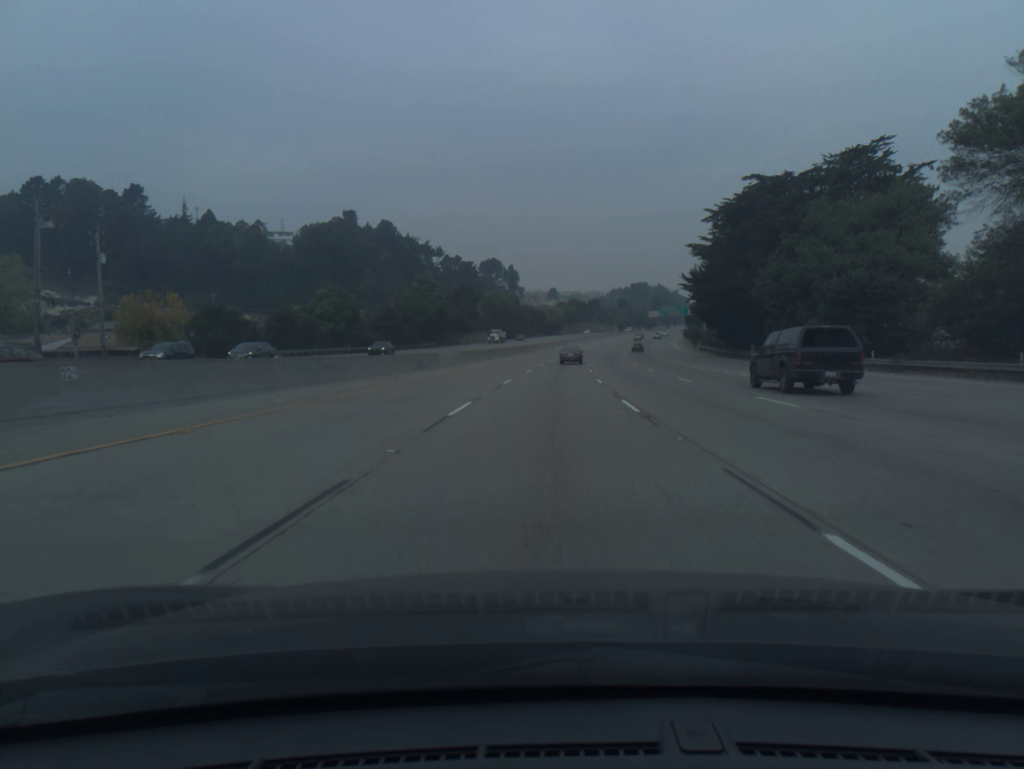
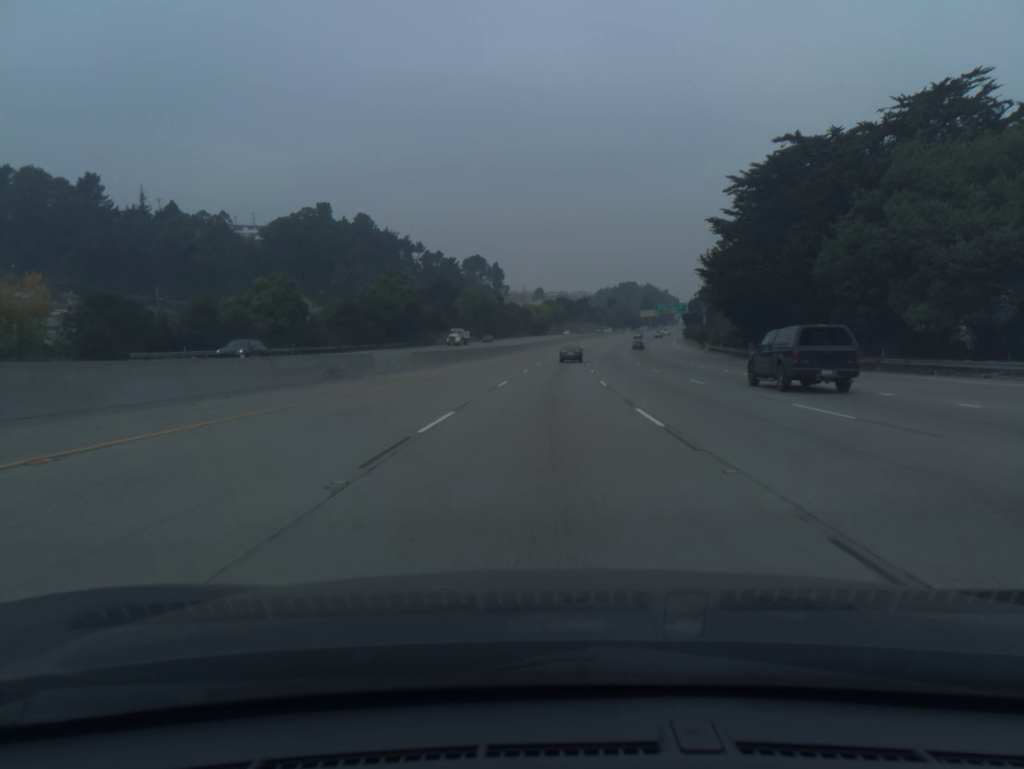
(+0.2, +17.9) m; +1°
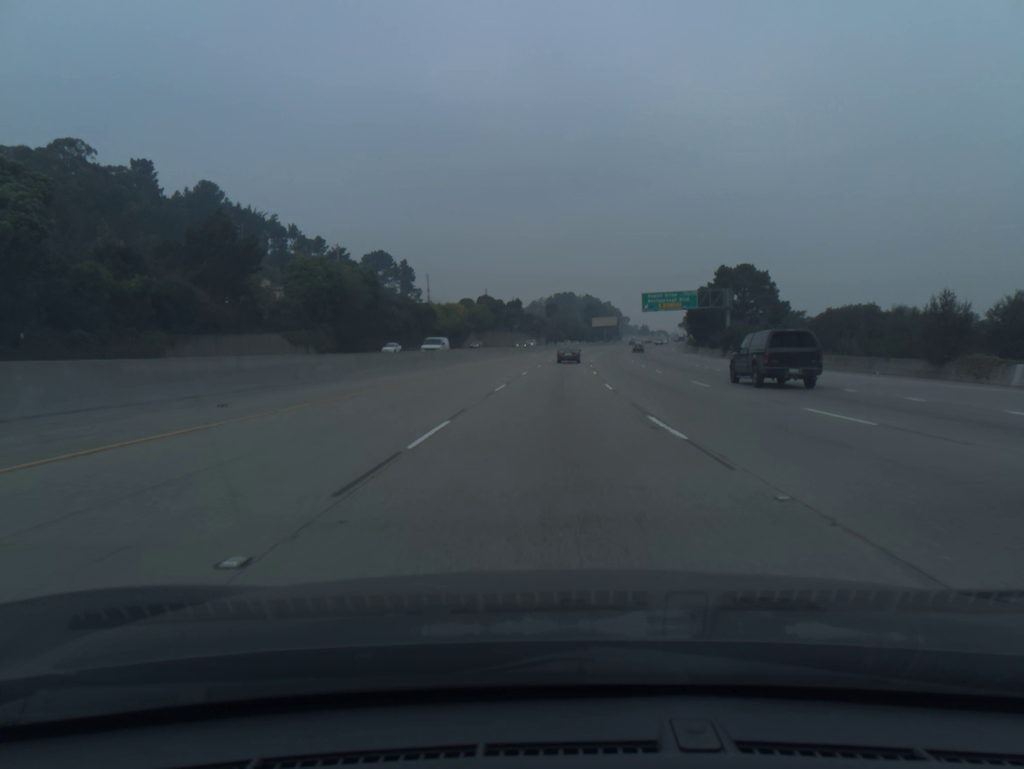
(+3.8, +88.8) m; +5°
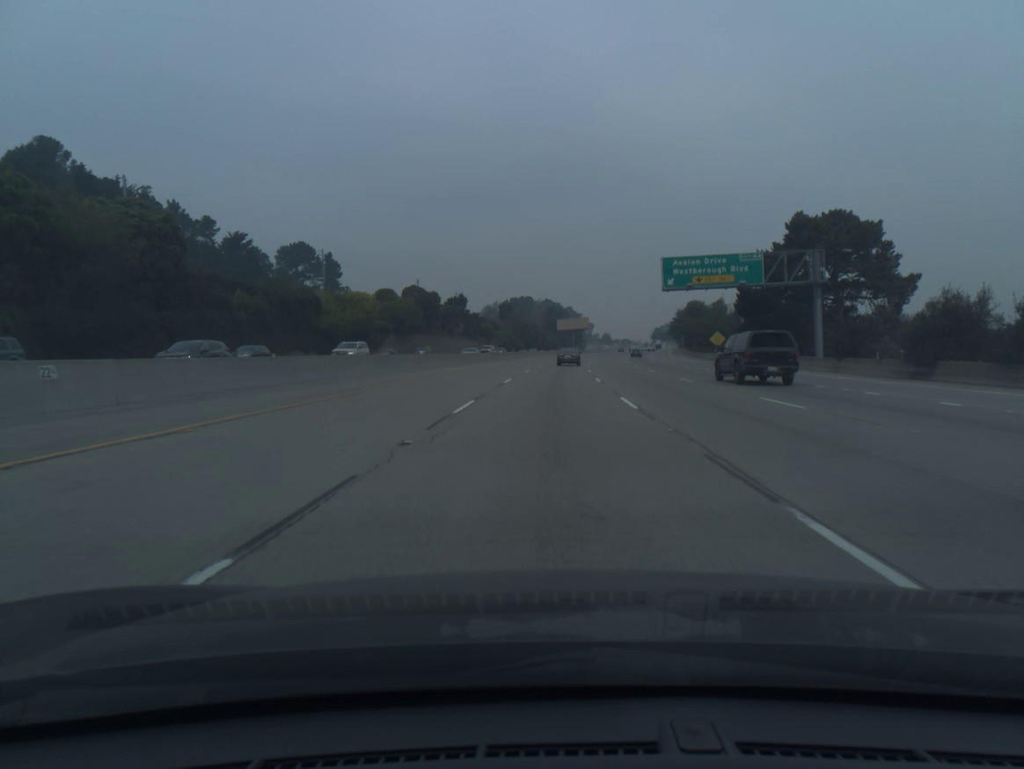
(+1.5, +52.9) m; +3°
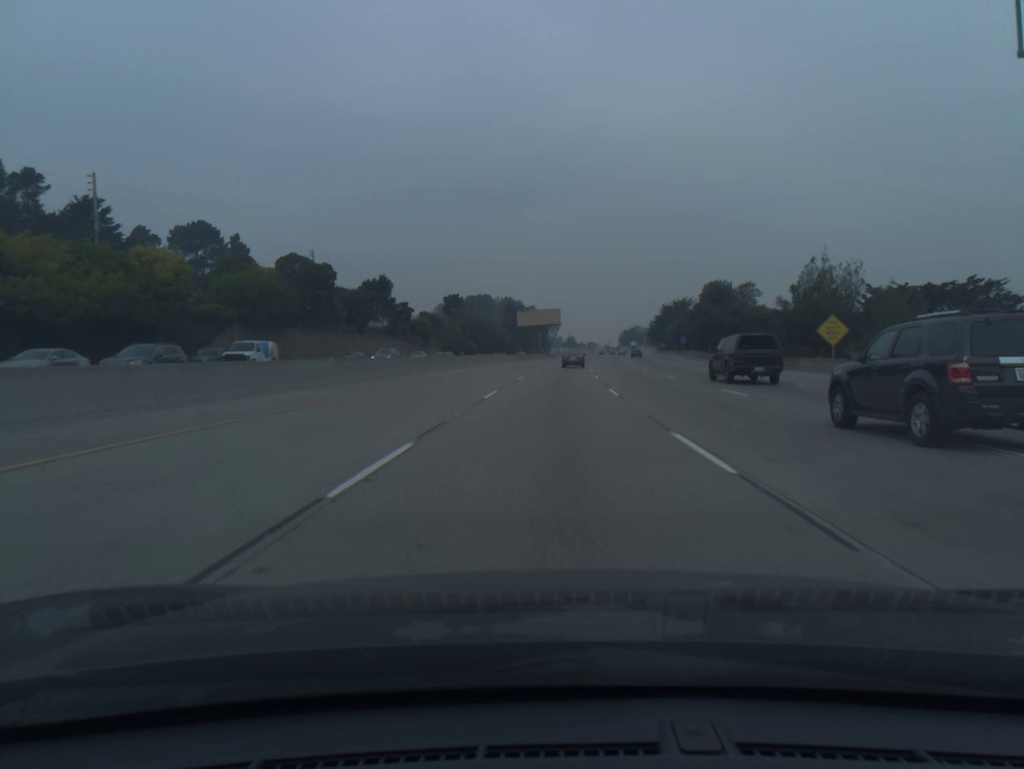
(+1.3, +52.5) m; +3°
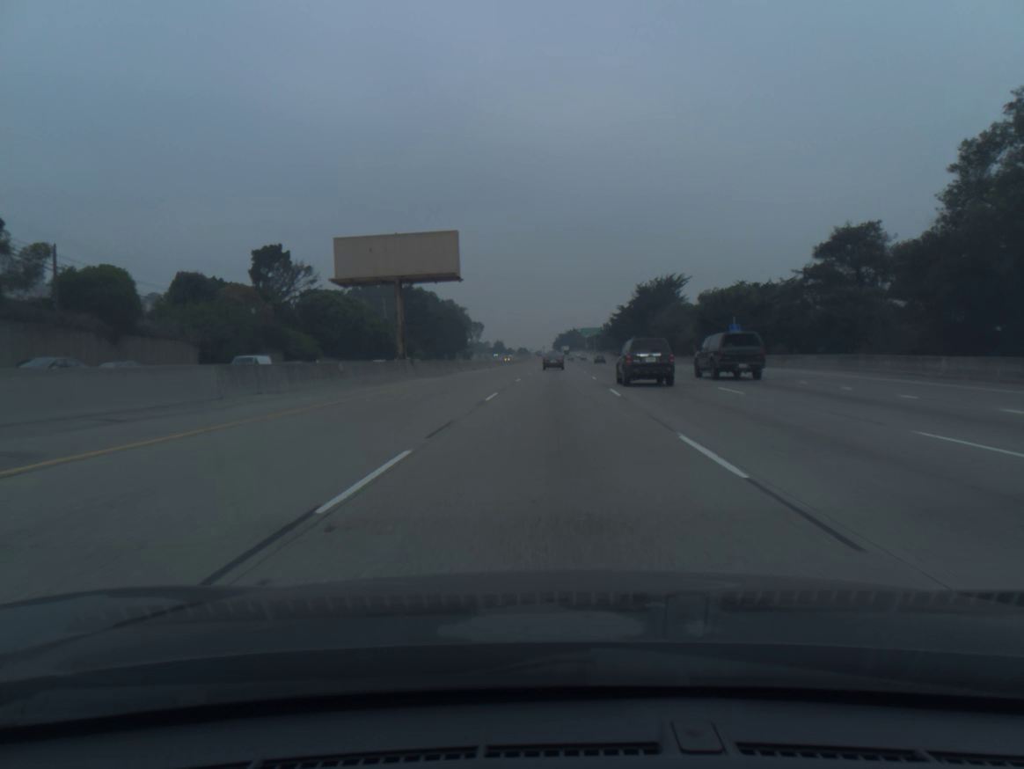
(+3.8, +87.7) m; +5°
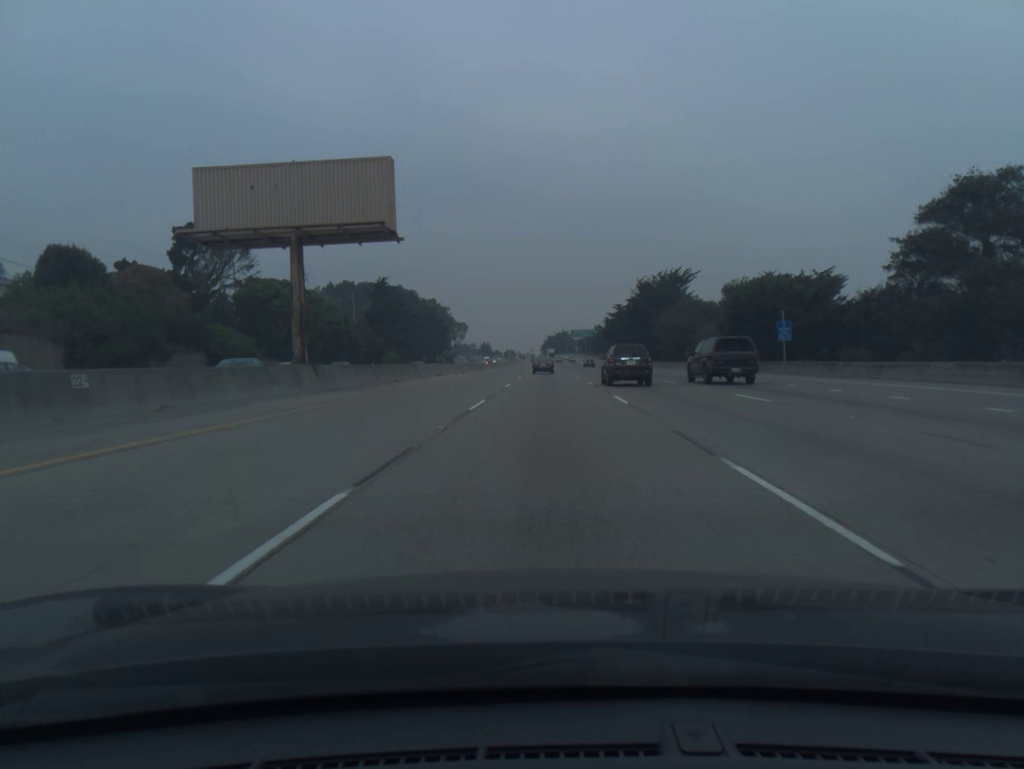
(+0.1, +17.7) m; +1°
